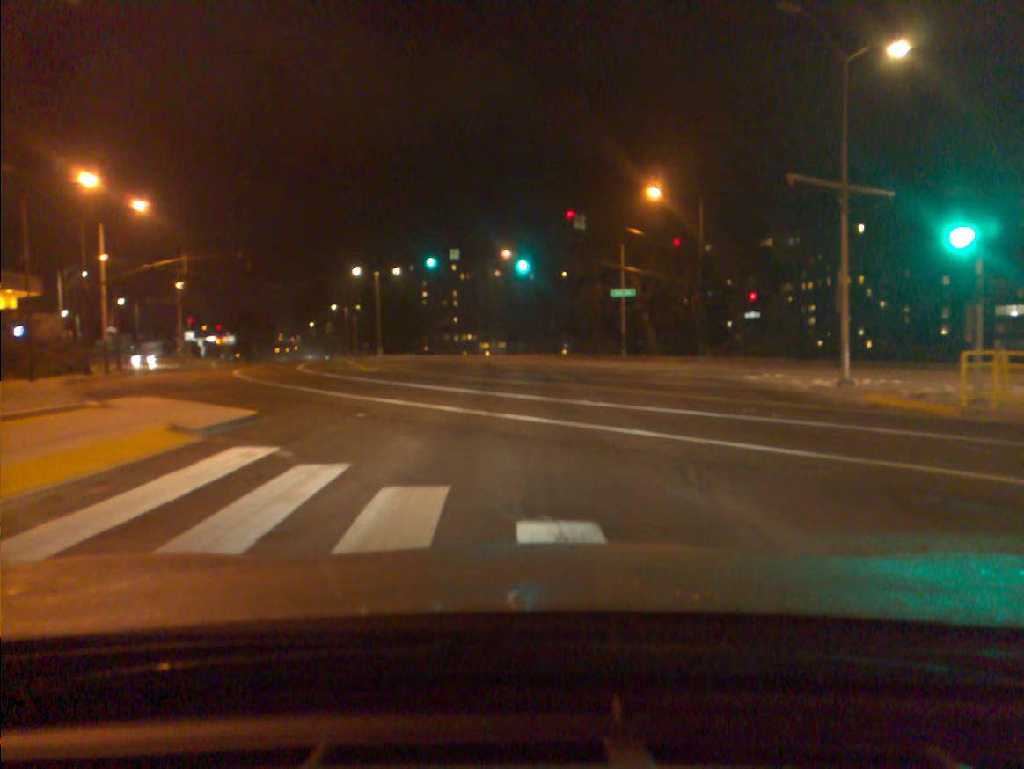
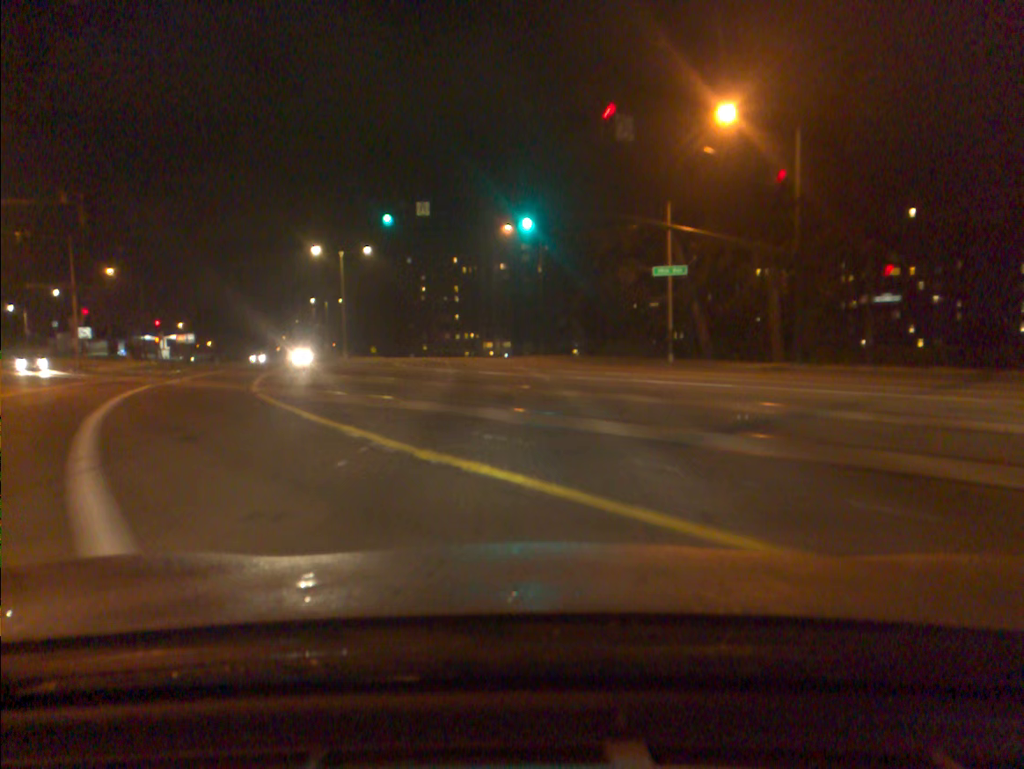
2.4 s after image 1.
(-0.1, +18.2) m; -1°
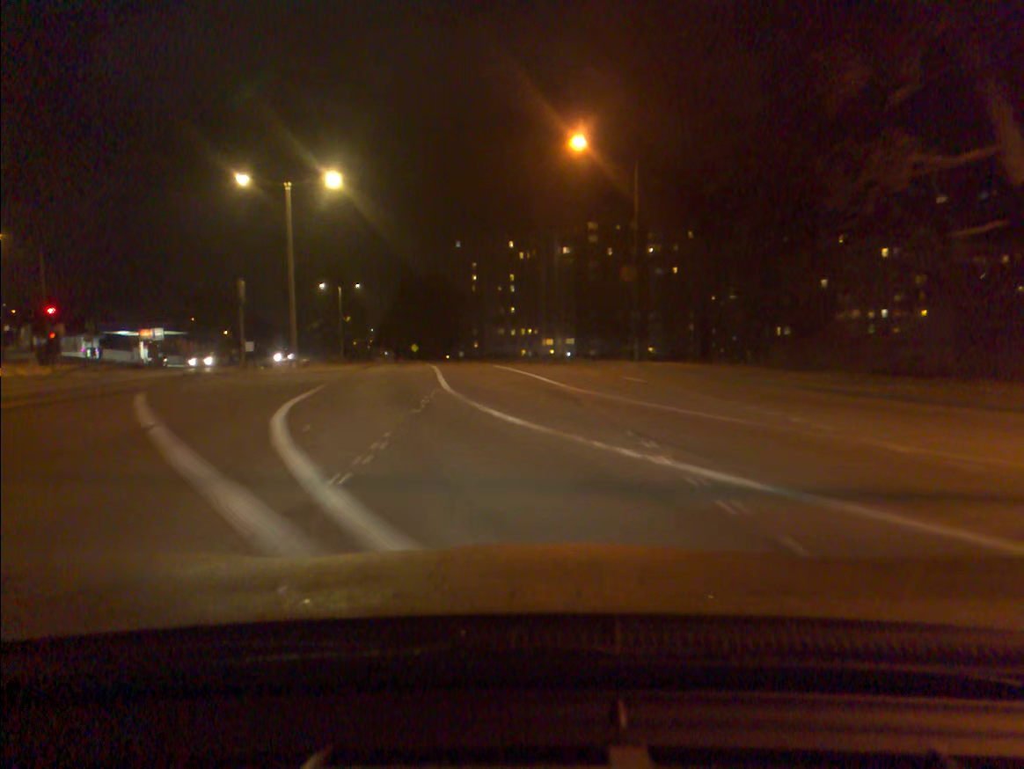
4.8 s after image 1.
(-1.2, +29.3) m; -4°
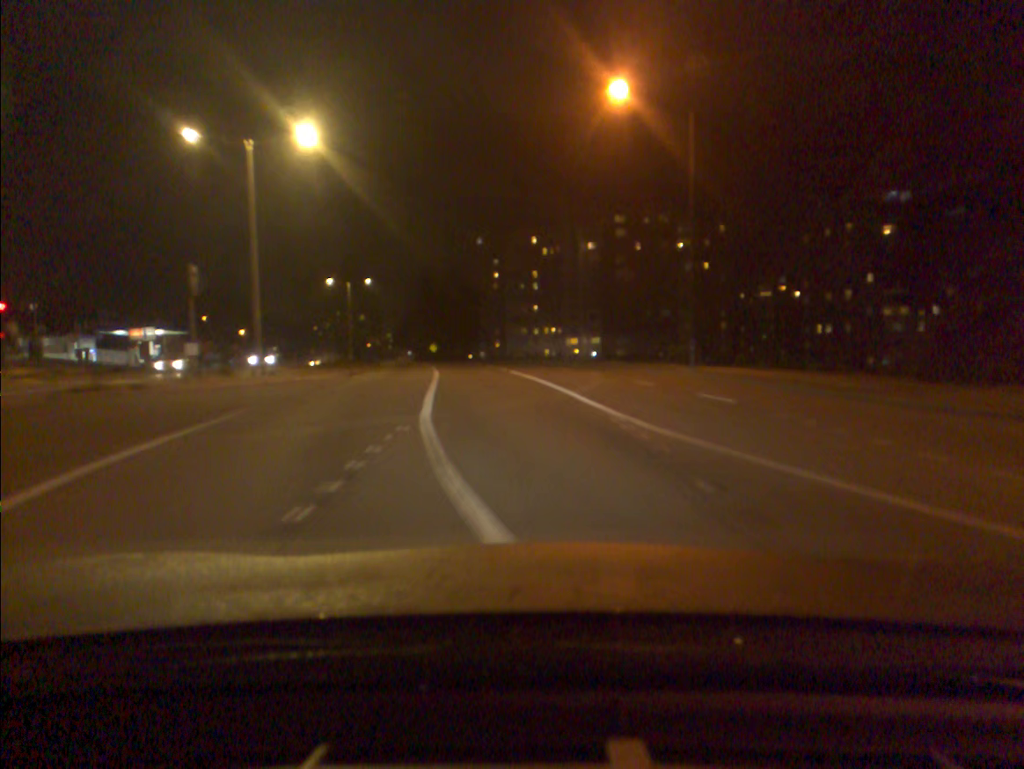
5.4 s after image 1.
(-0.2, +8.7) m; -2°
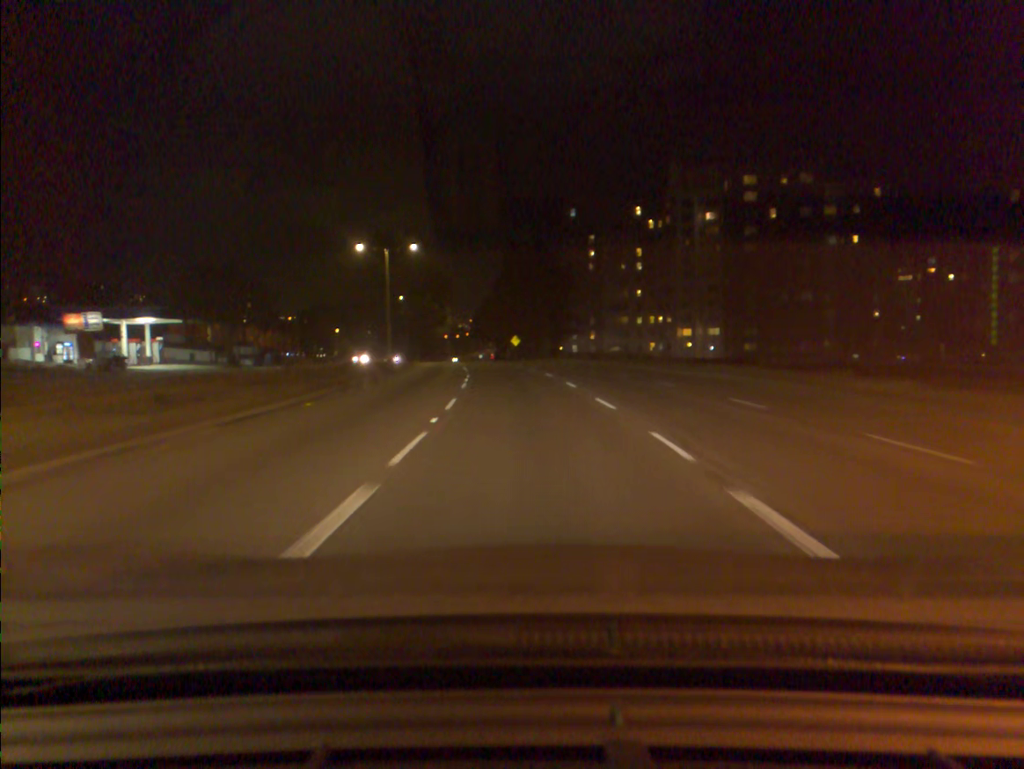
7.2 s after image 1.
(-1.7, +28.3) m; -7°
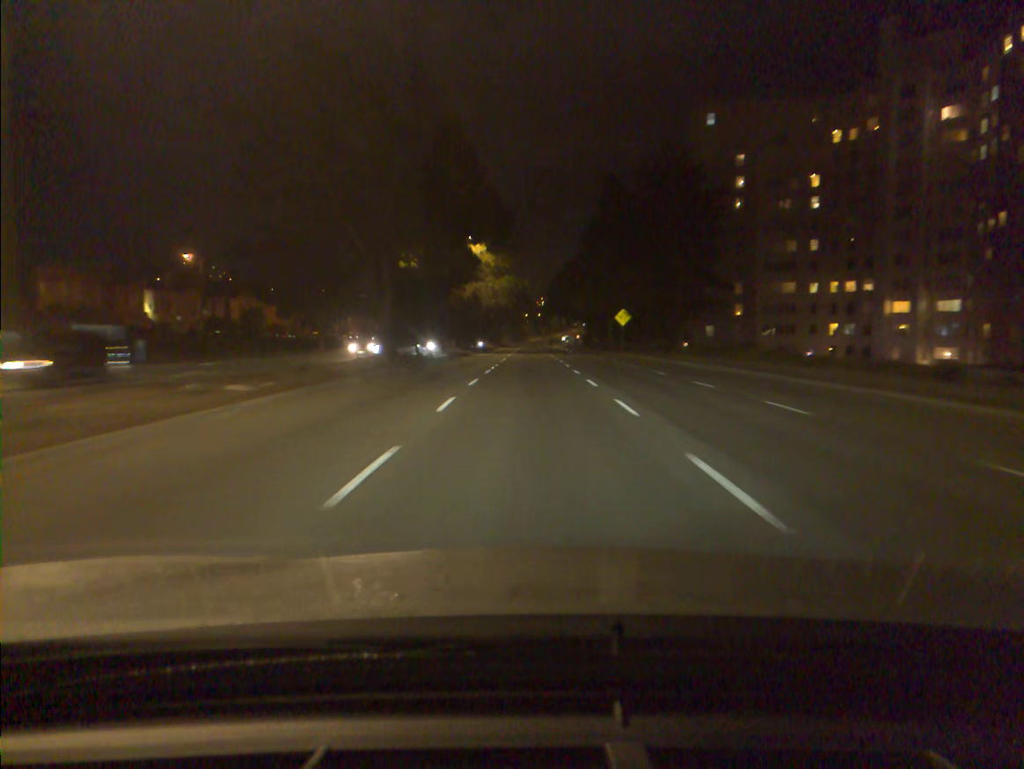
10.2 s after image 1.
(-3.0, +54.2) m; -6°
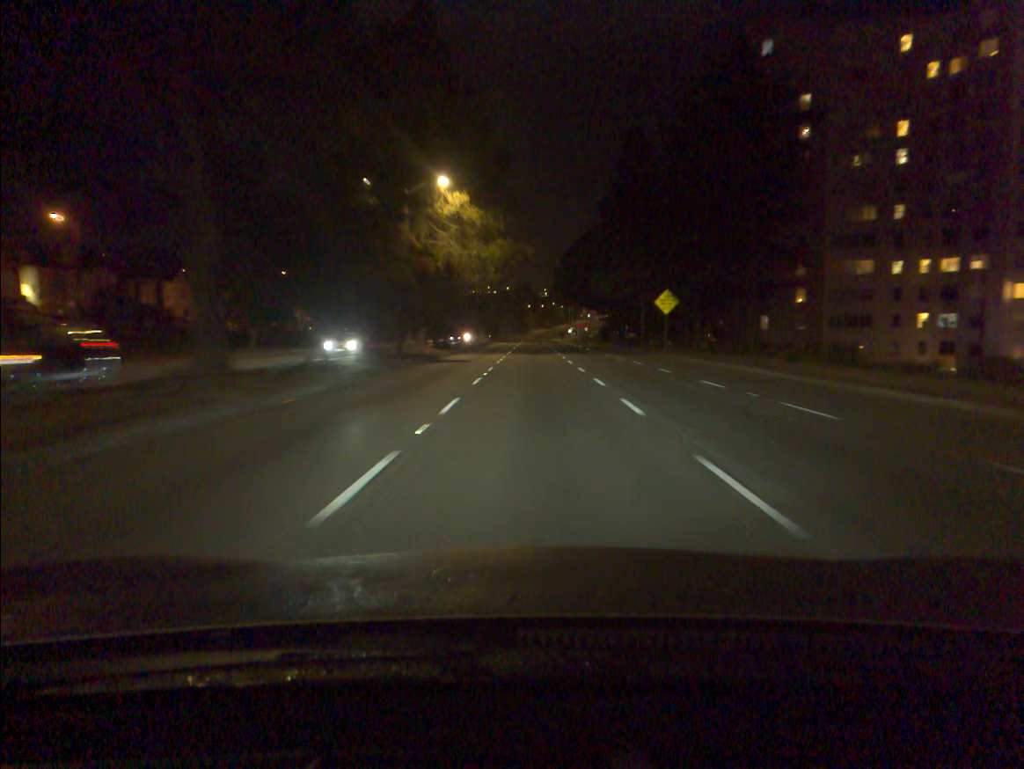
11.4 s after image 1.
(-0.1, +22.7) m; 0°
